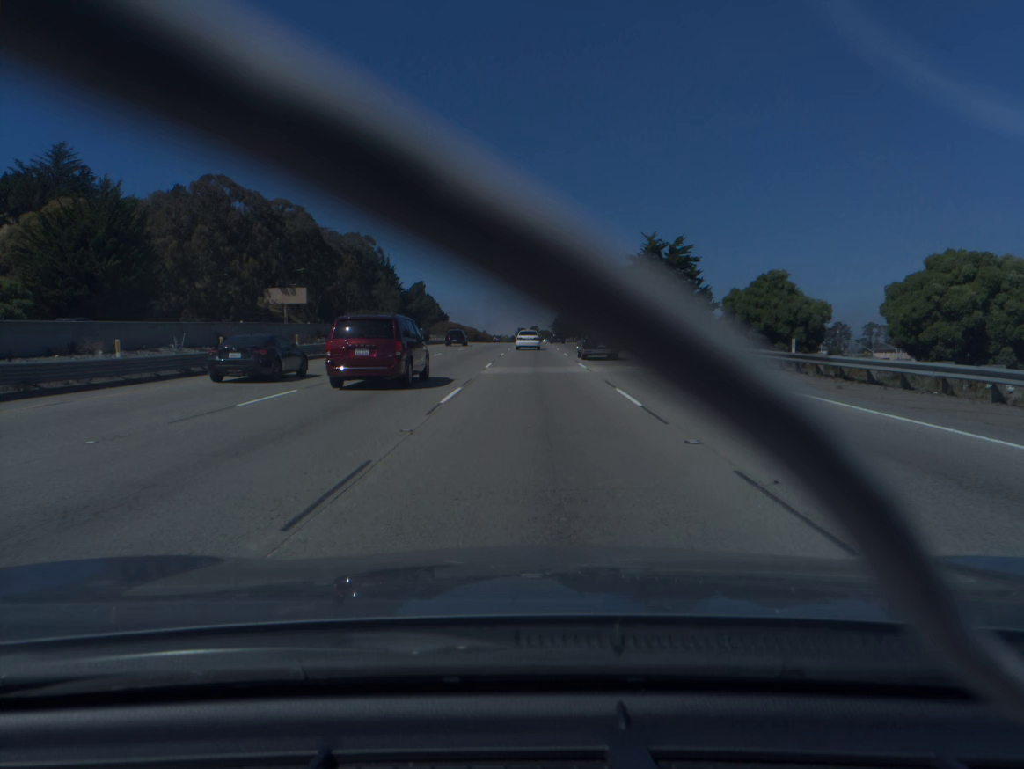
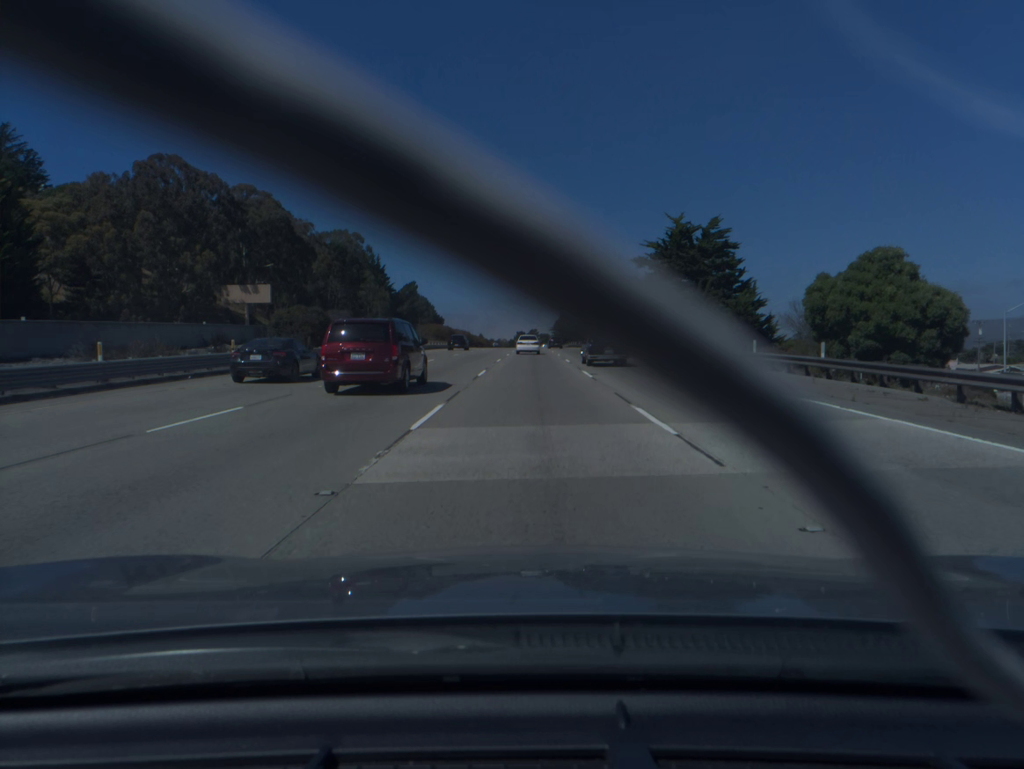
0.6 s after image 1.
(0.0, +18.1) m; 0°
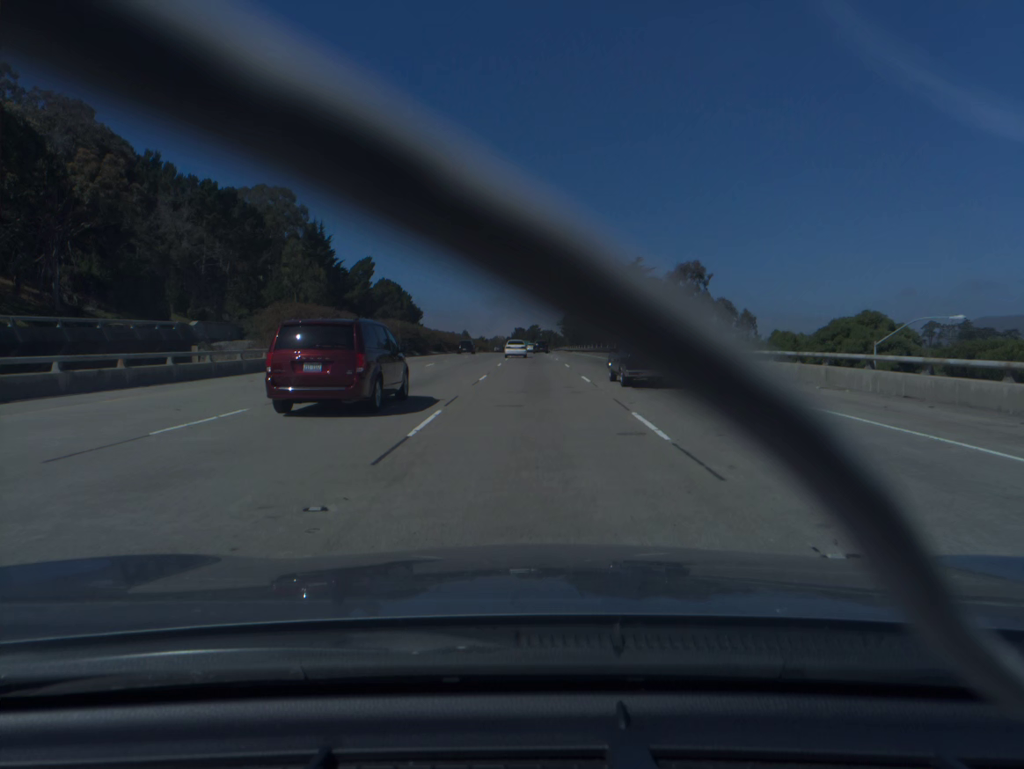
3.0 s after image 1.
(0.0, +73.3) m; 0°
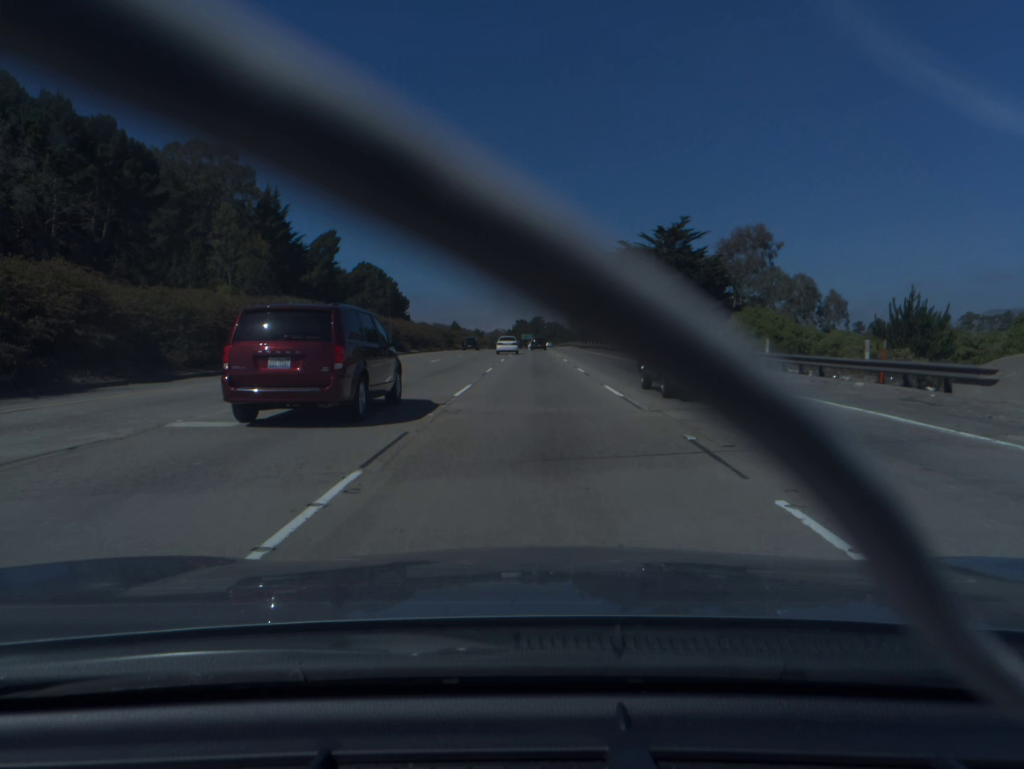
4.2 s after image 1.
(-0.1, +37.2) m; 0°
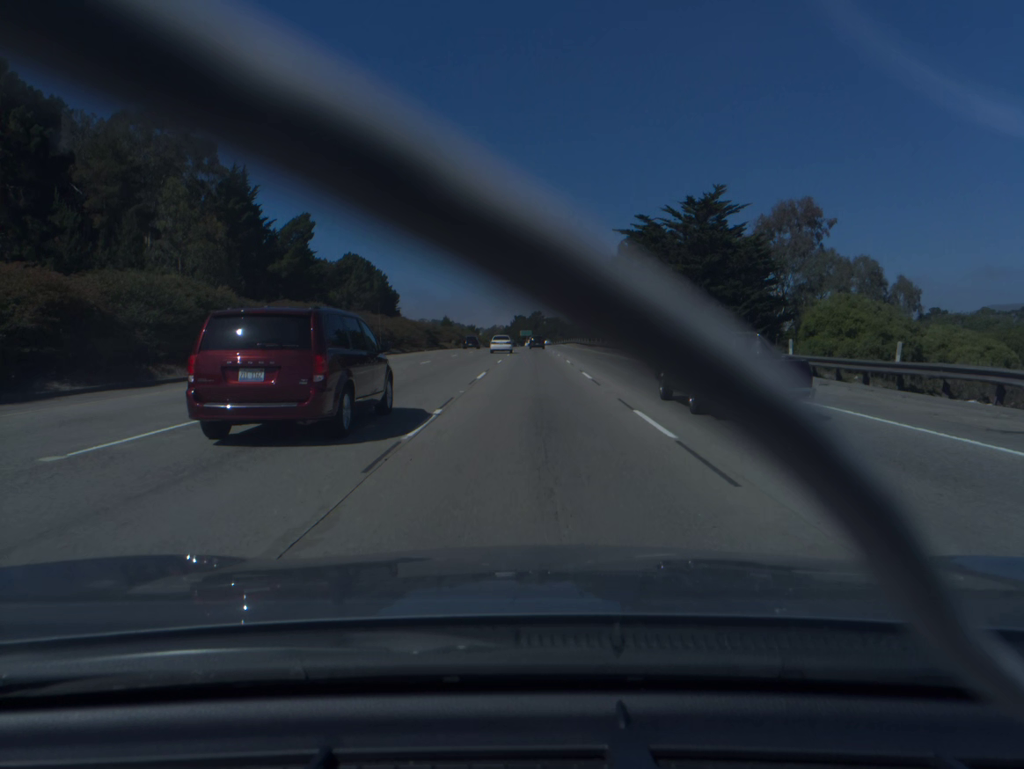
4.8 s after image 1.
(0.0, +18.6) m; 0°
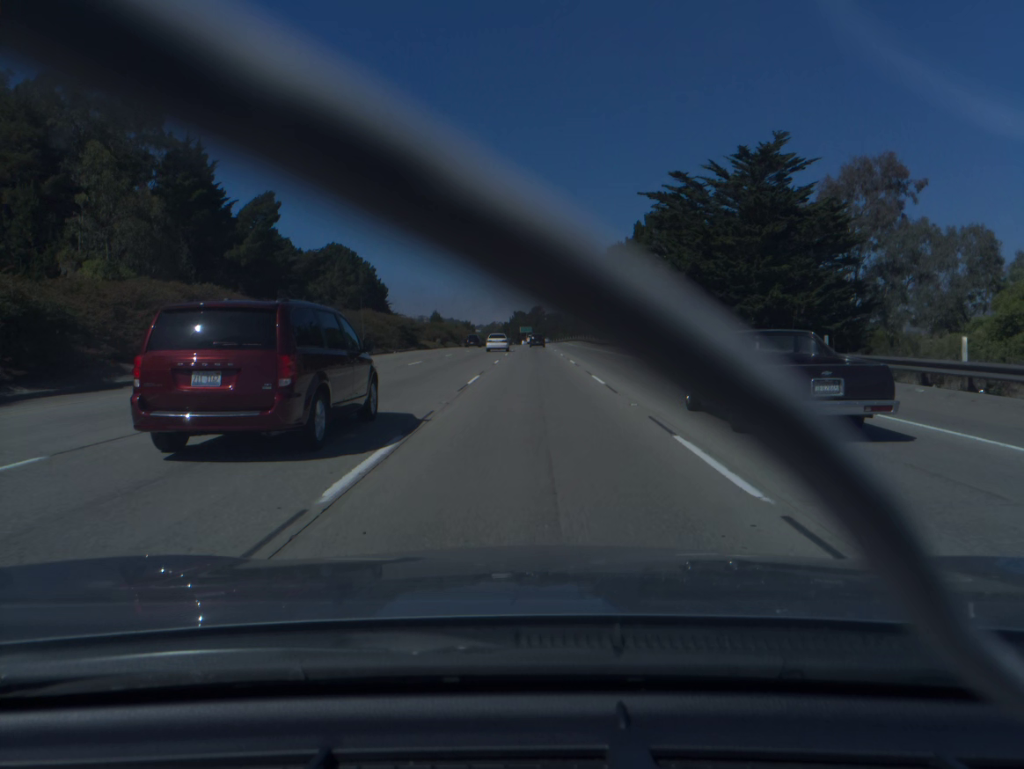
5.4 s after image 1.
(0.0, +18.7) m; 0°
